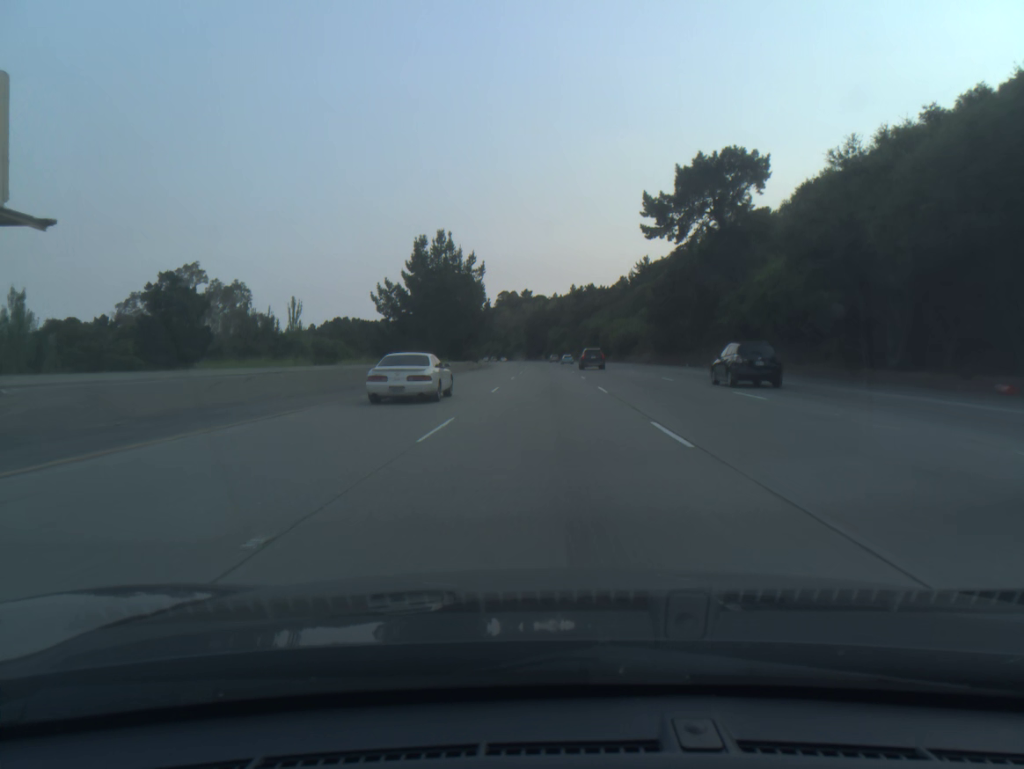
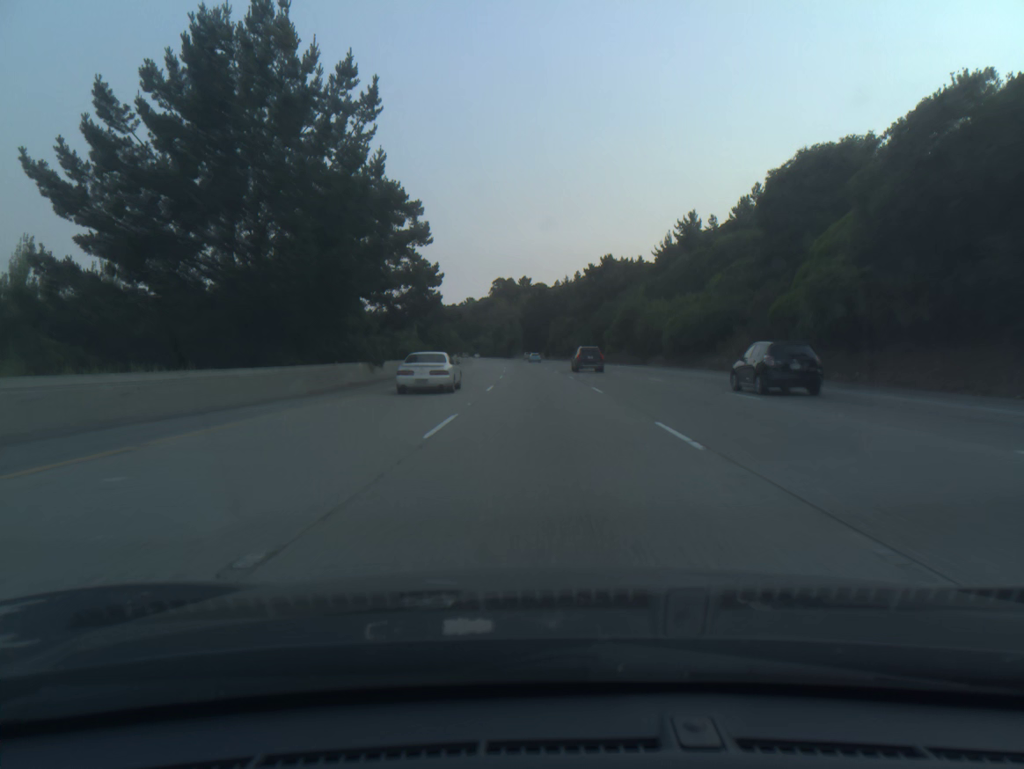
(+0.1, +58.8) m; 0°
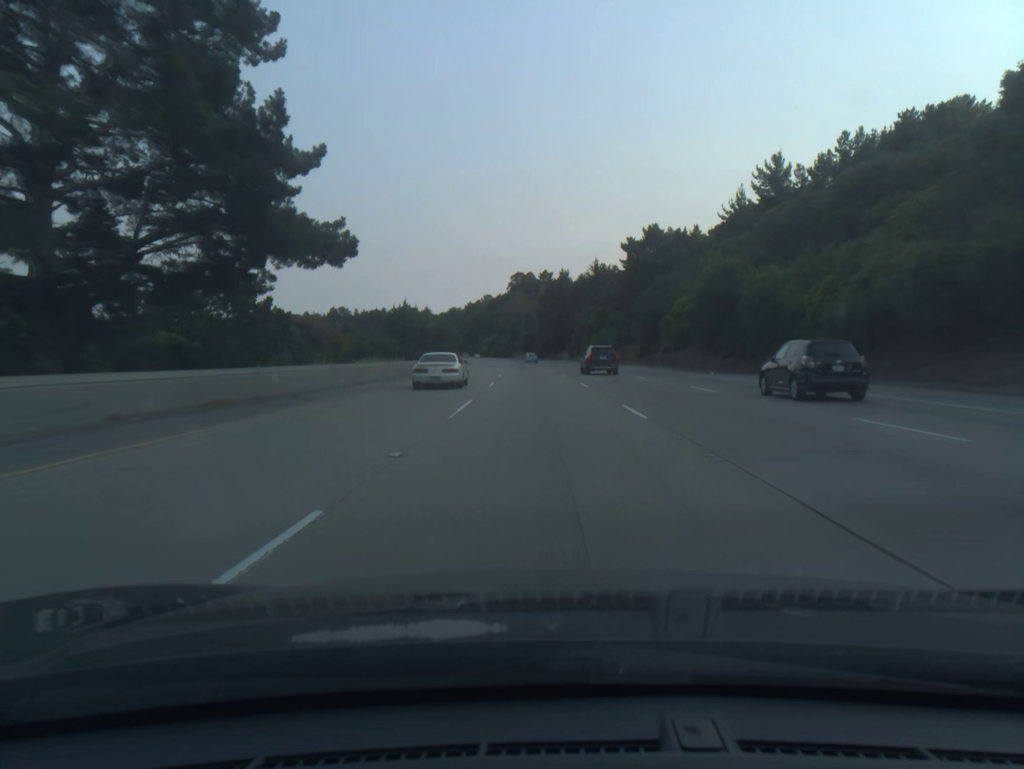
(-0.4, +39.2) m; -1°
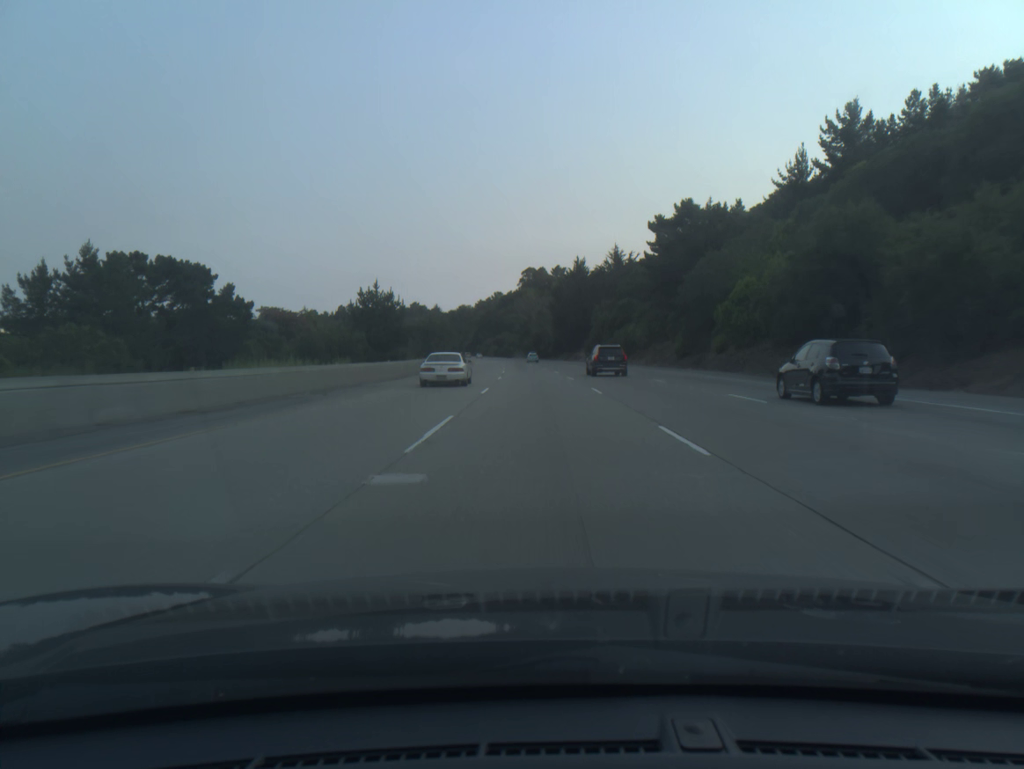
(-0.2, +19.6) m; -1°
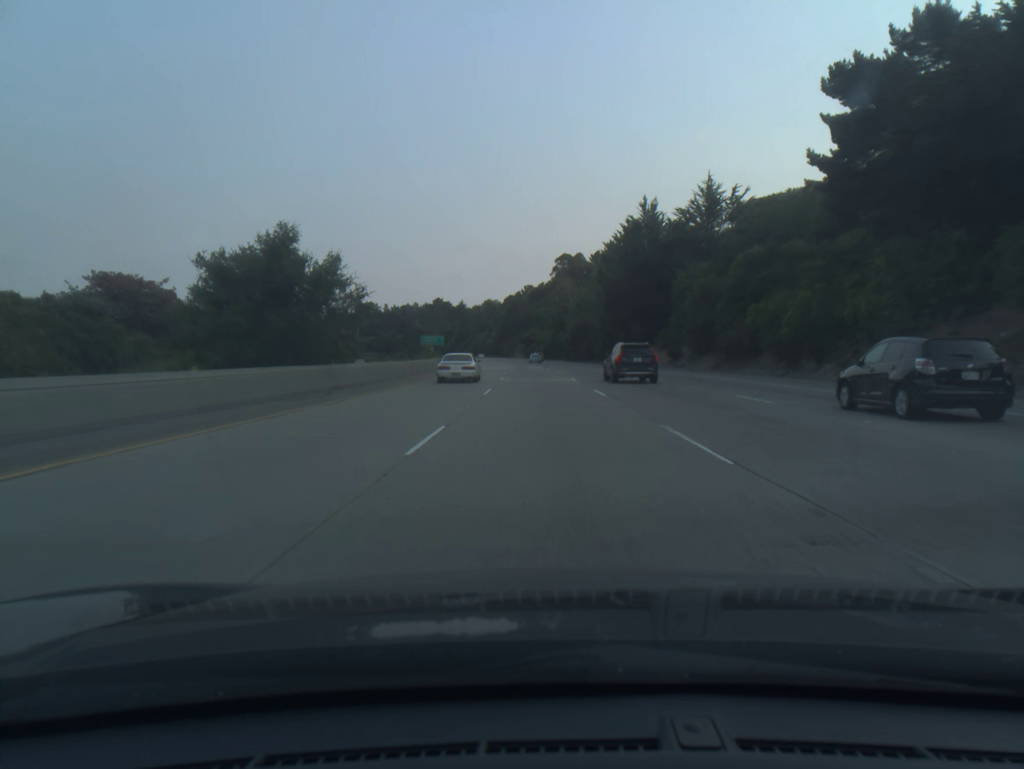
(-1.3, +58.8) m; -2°
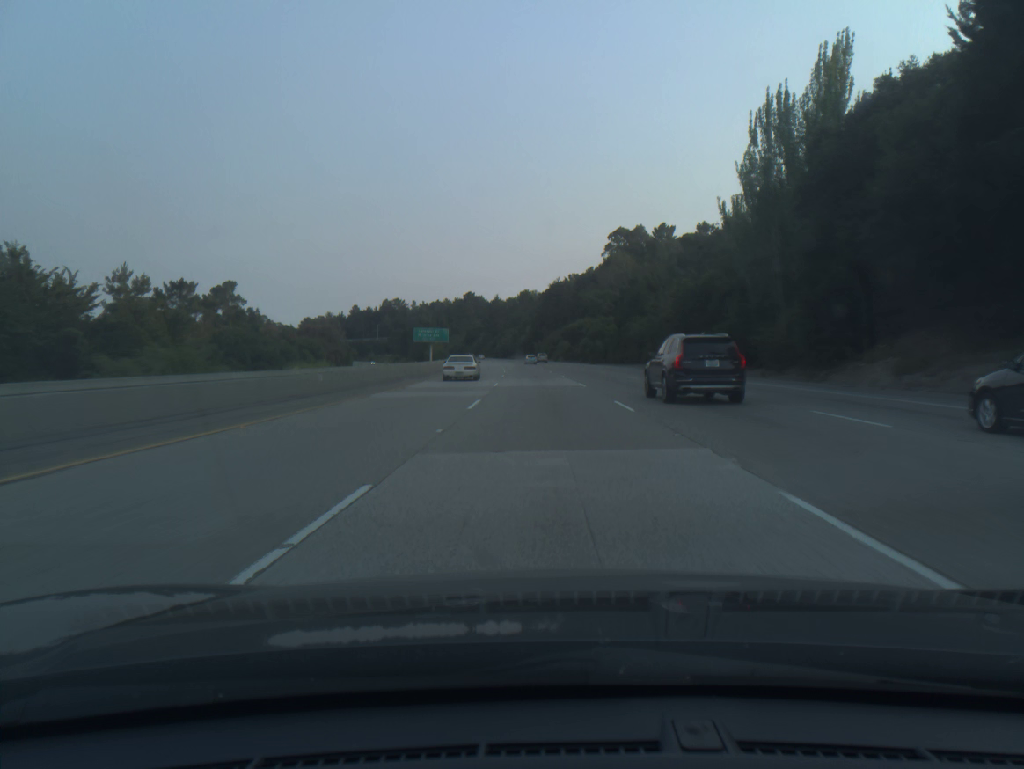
(-2.1, +78.6) m; -3°
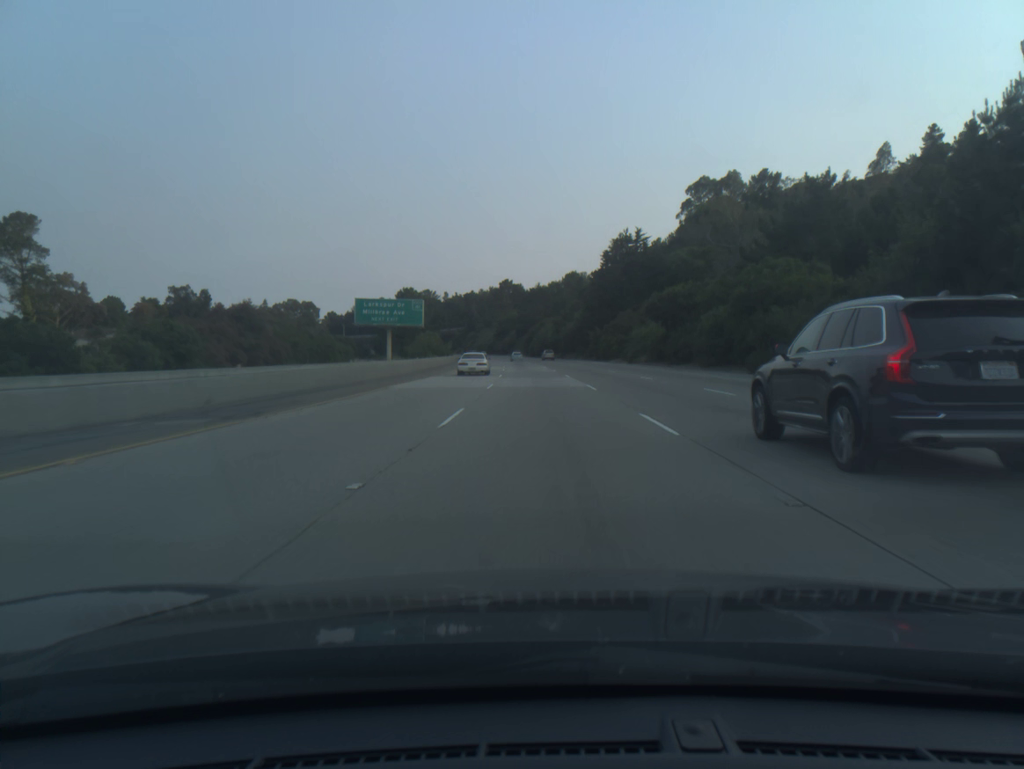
(-2.2, +78.6) m; -3°
